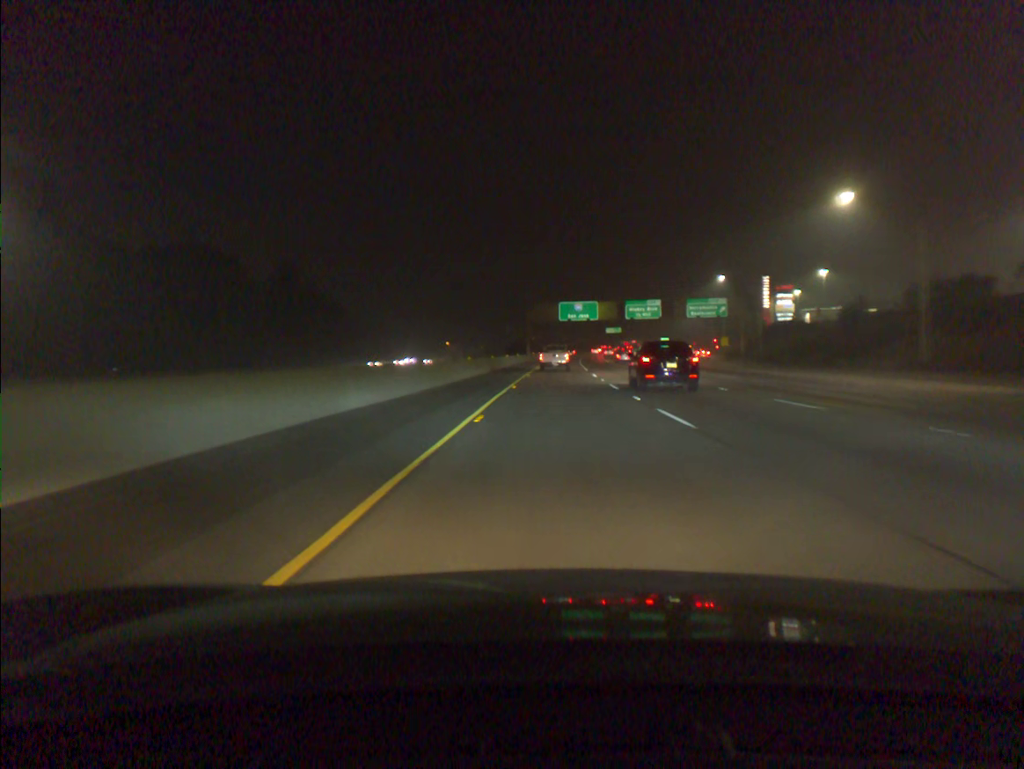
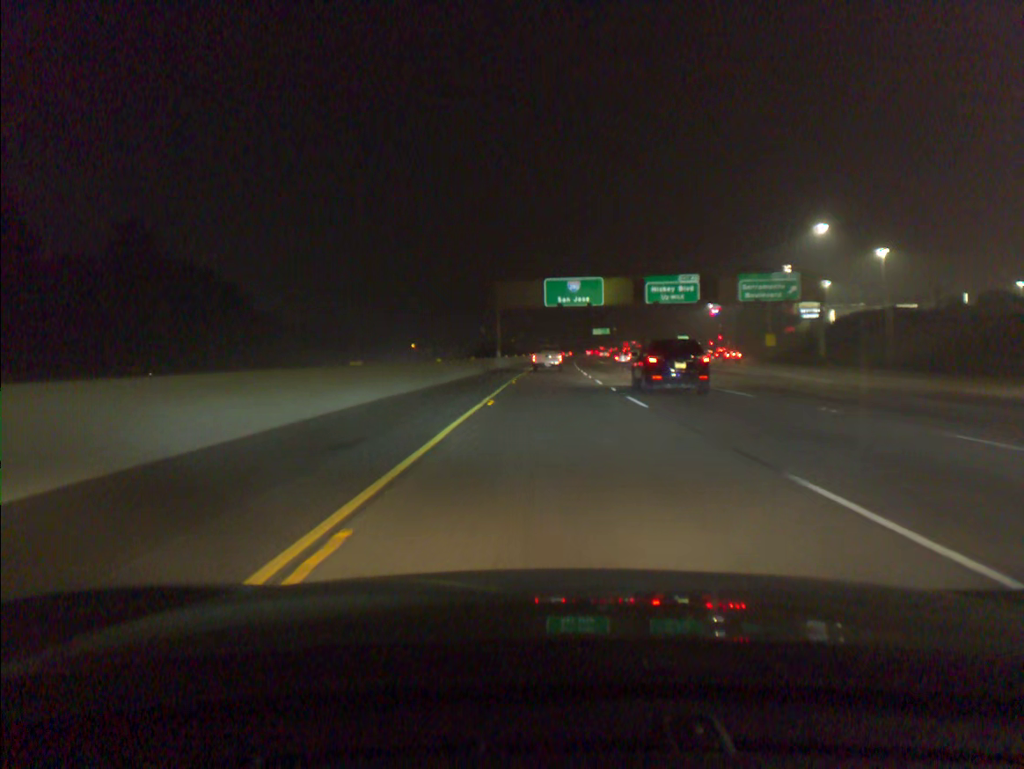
(+0.5, +38.8) m; +1°
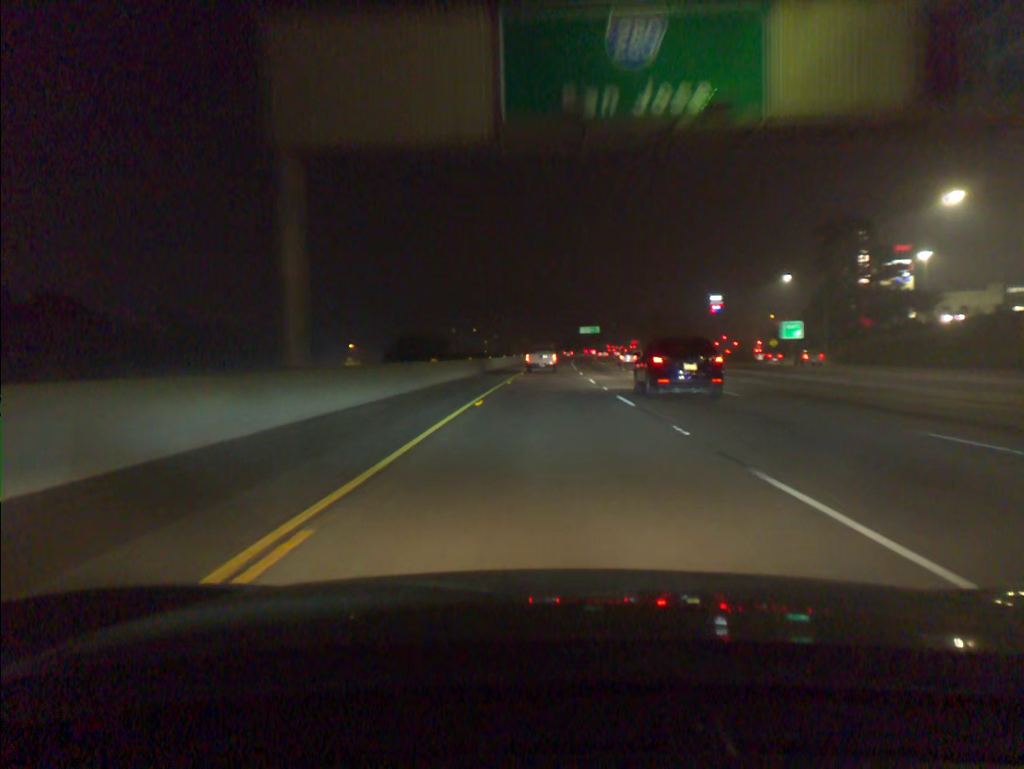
(+0.8, +58.6) m; +2°
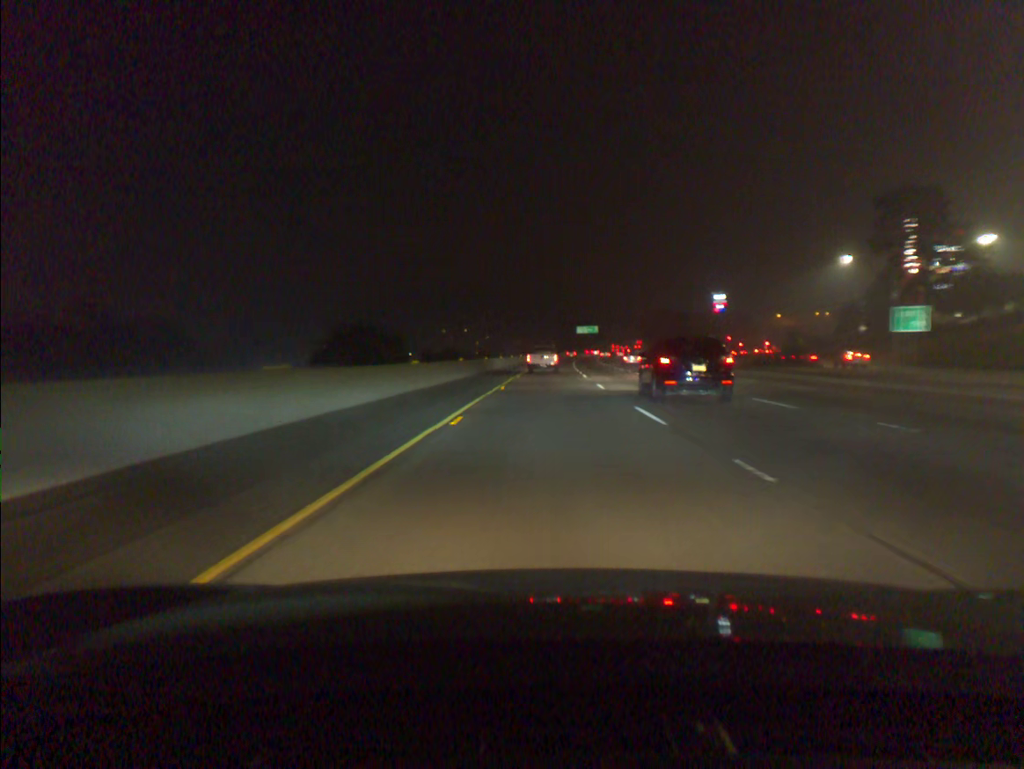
(+0.1, +19.7) m; 0°
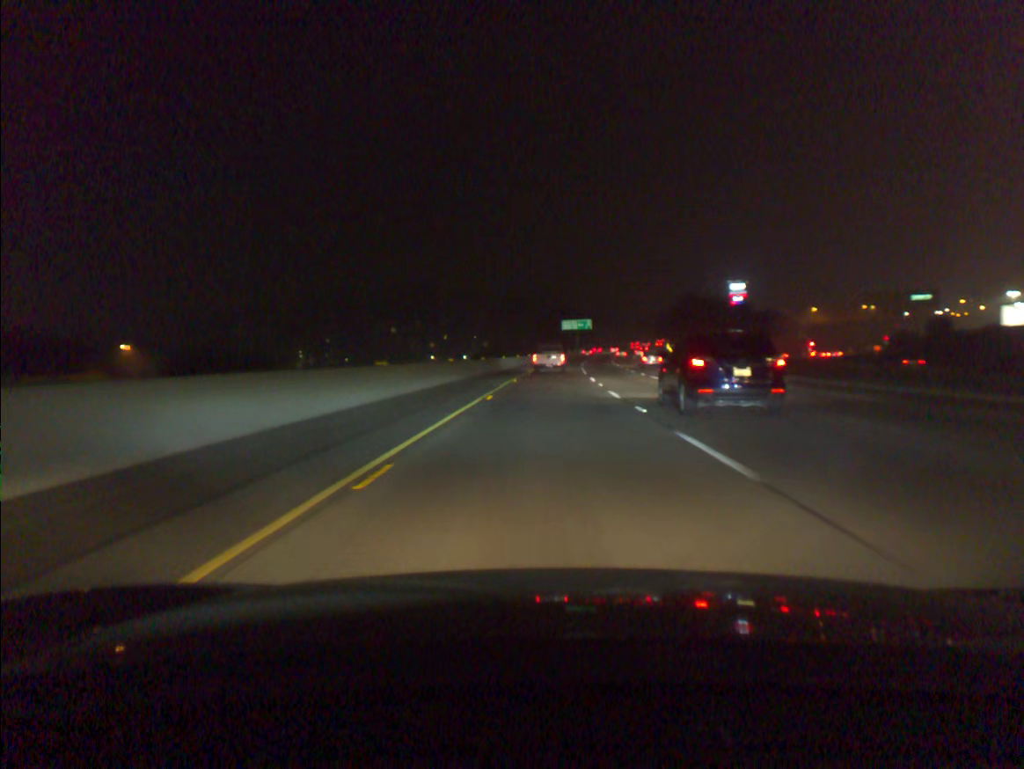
(+1.4, +79.4) m; +2°
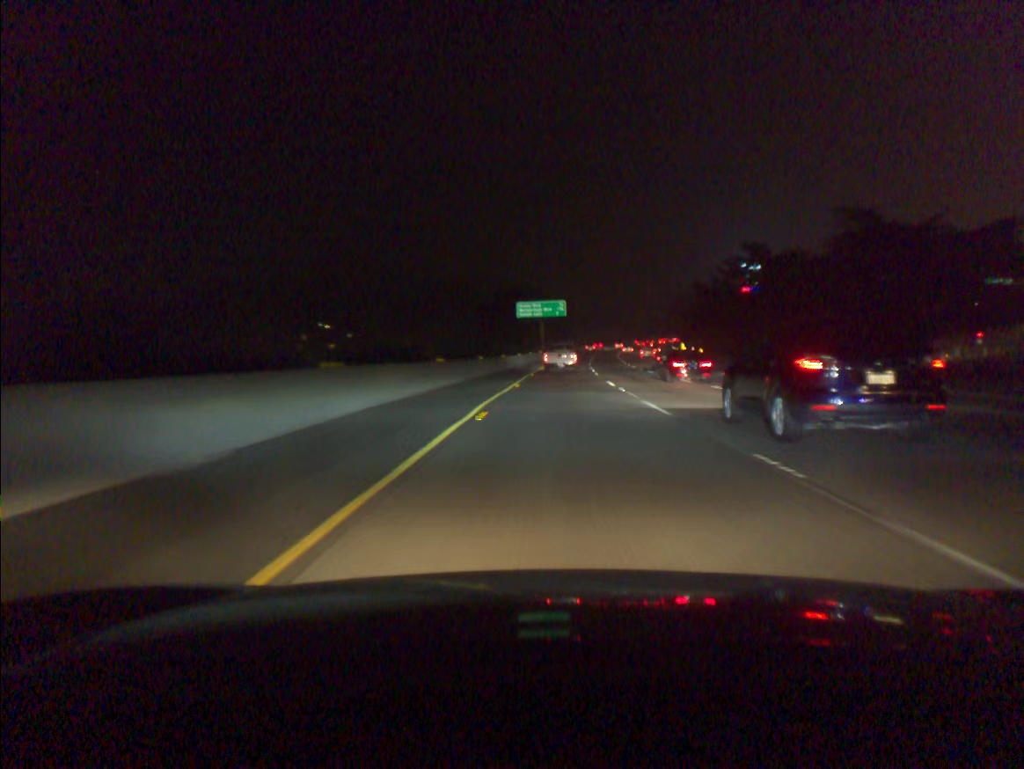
(+1.7, +80.1) m; +3°
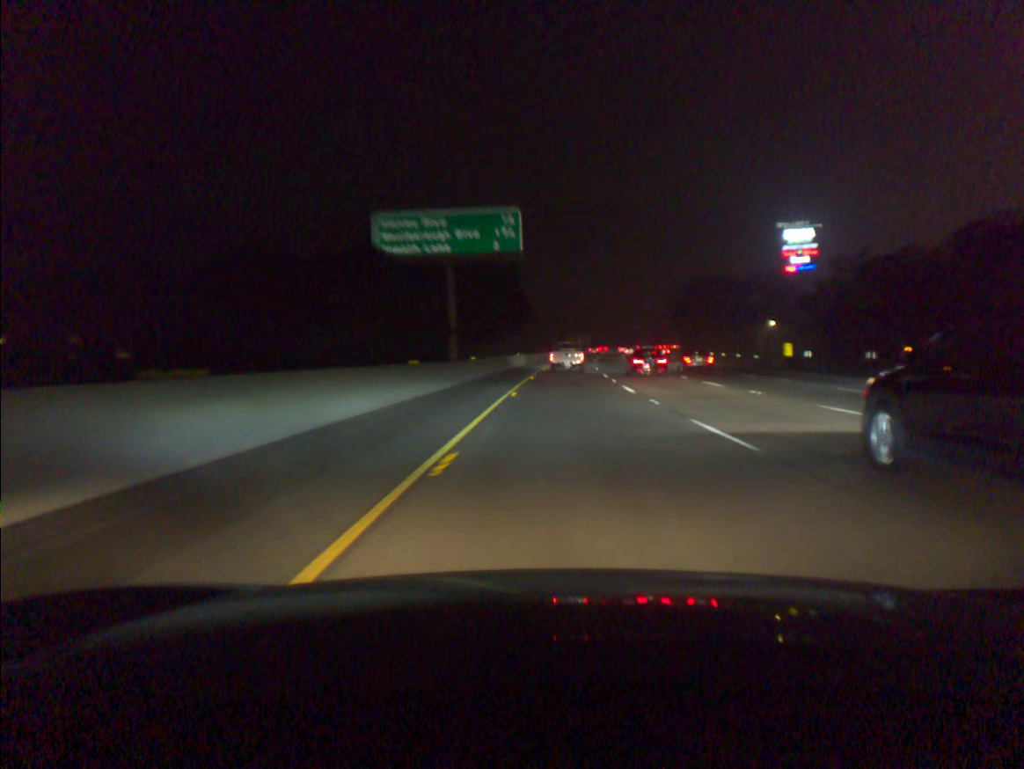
(+2.5, +79.2) m; +4°
